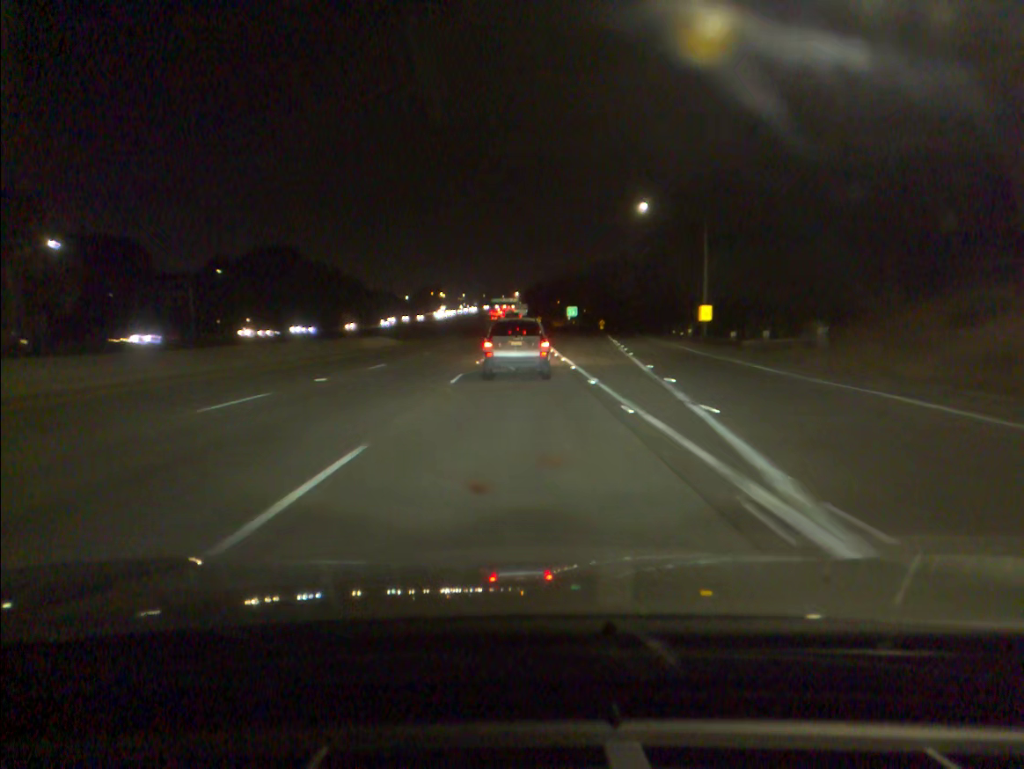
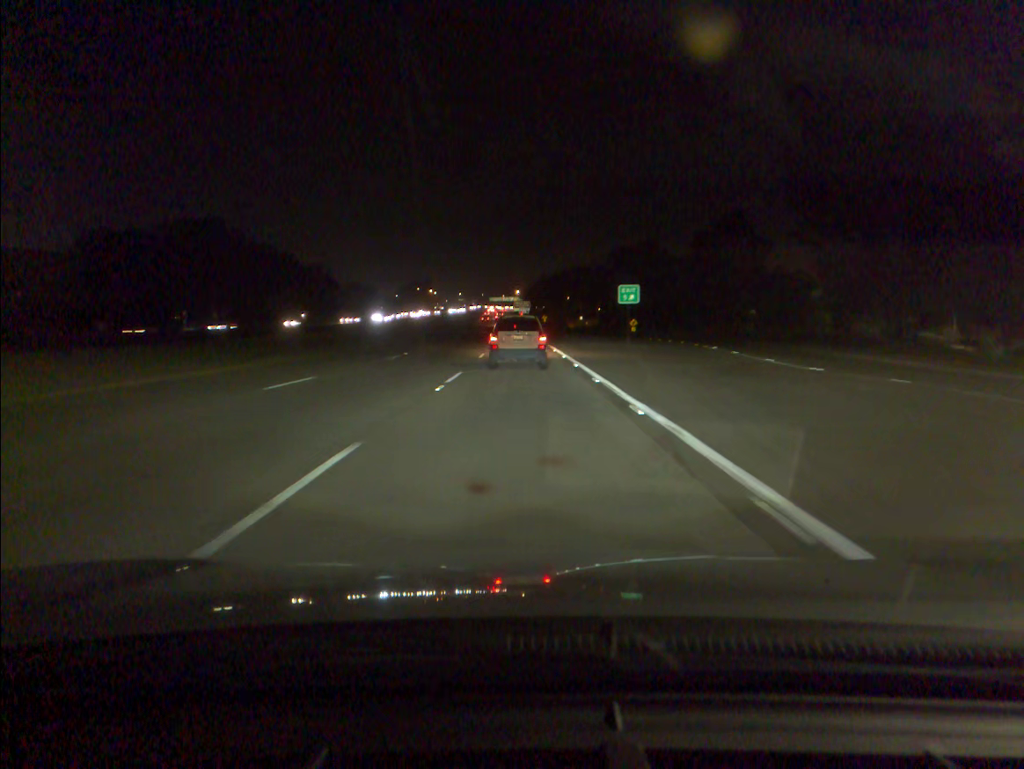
(-0.1, +60.2) m; 0°
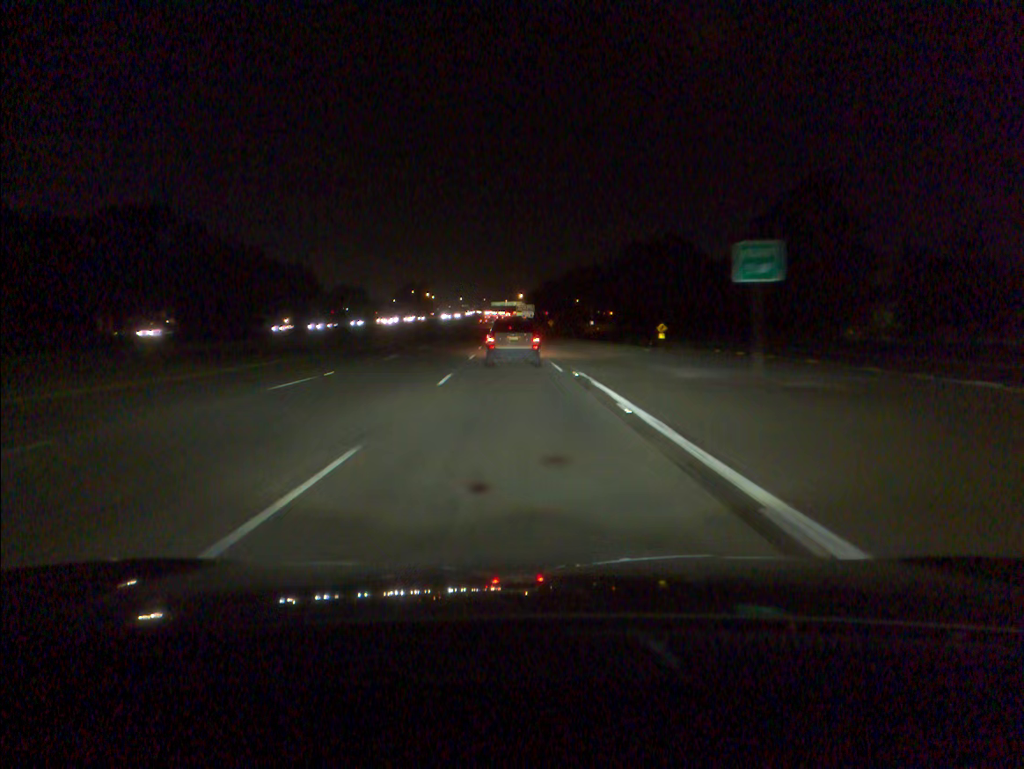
(0.0, +29.5) m; 0°
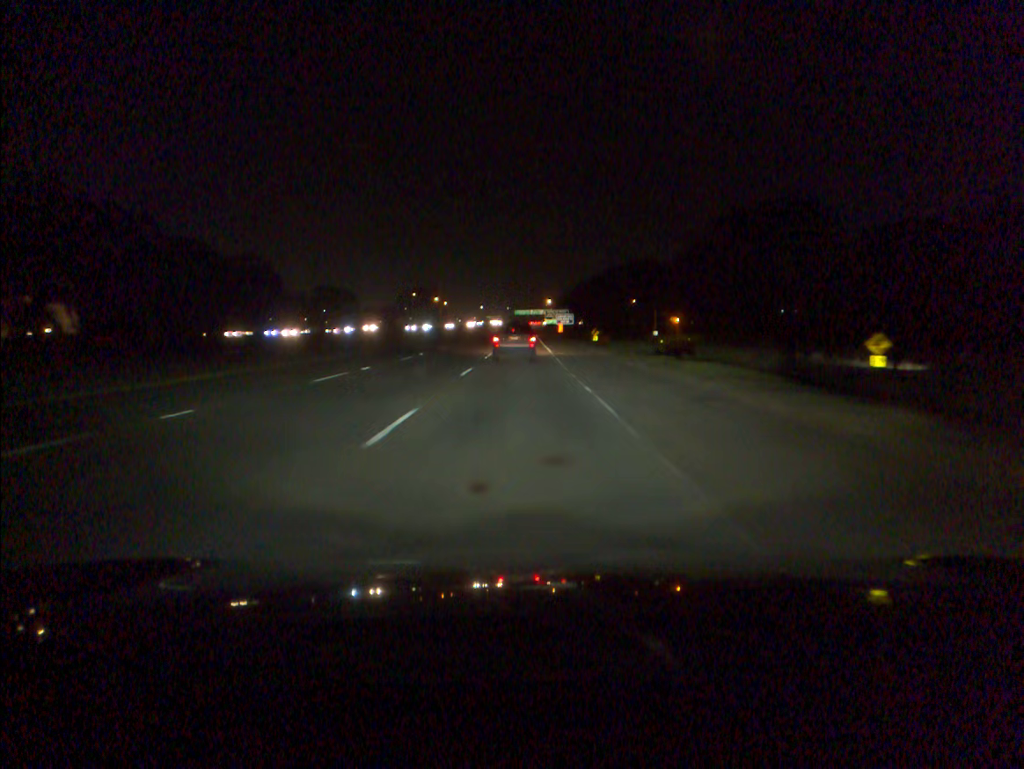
(-1.6, +72.0) m; -2°
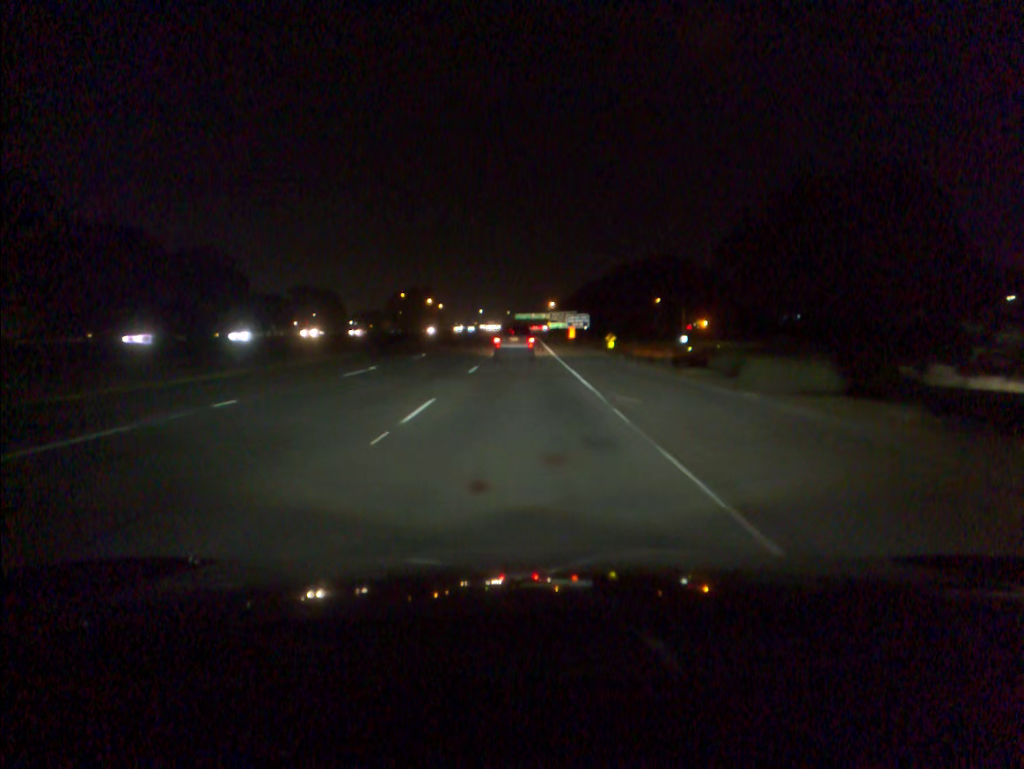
(0.0, +28.7) m; 0°
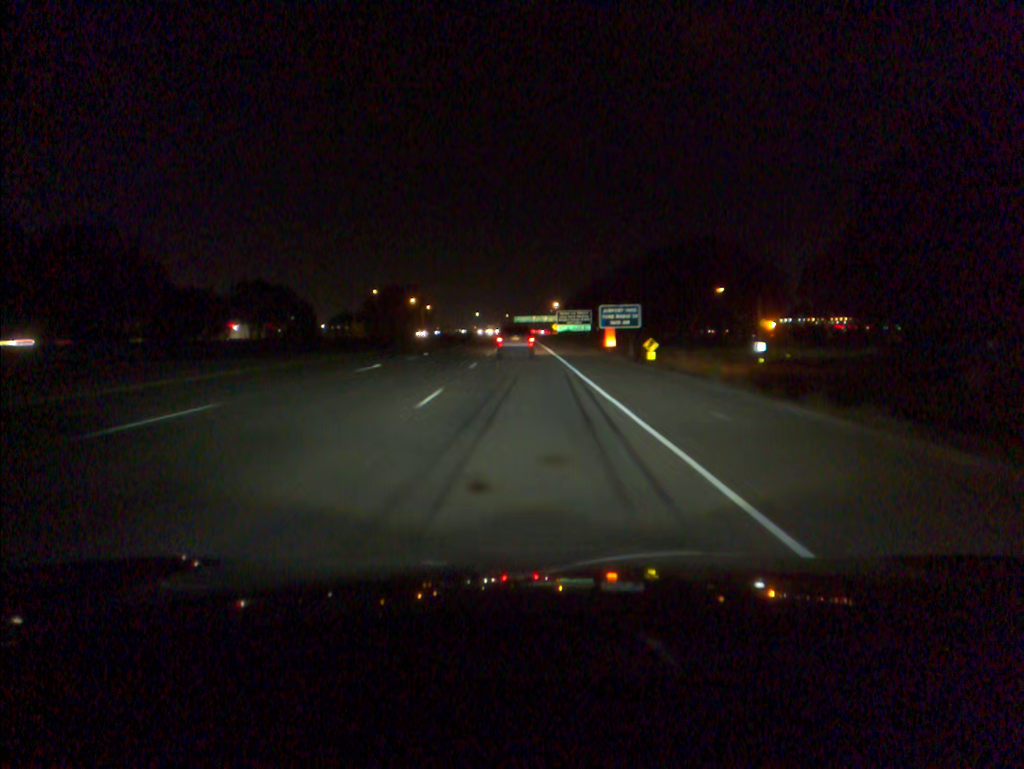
(0.0, +43.3) m; 0°
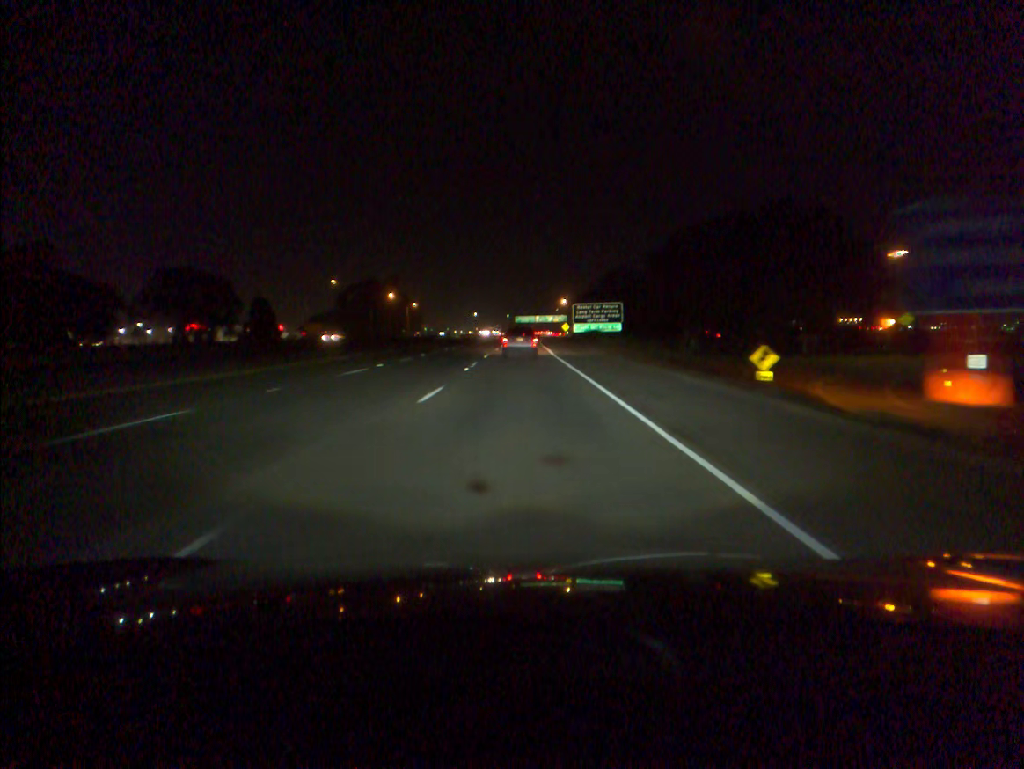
(0.0, +43.5) m; 0°
